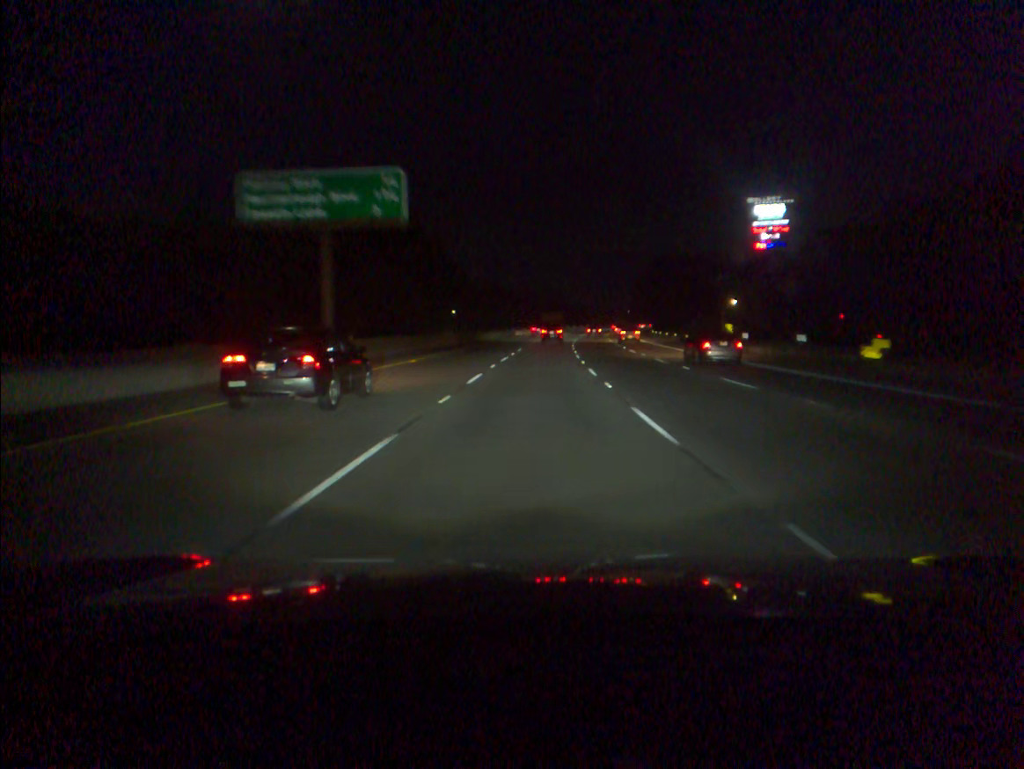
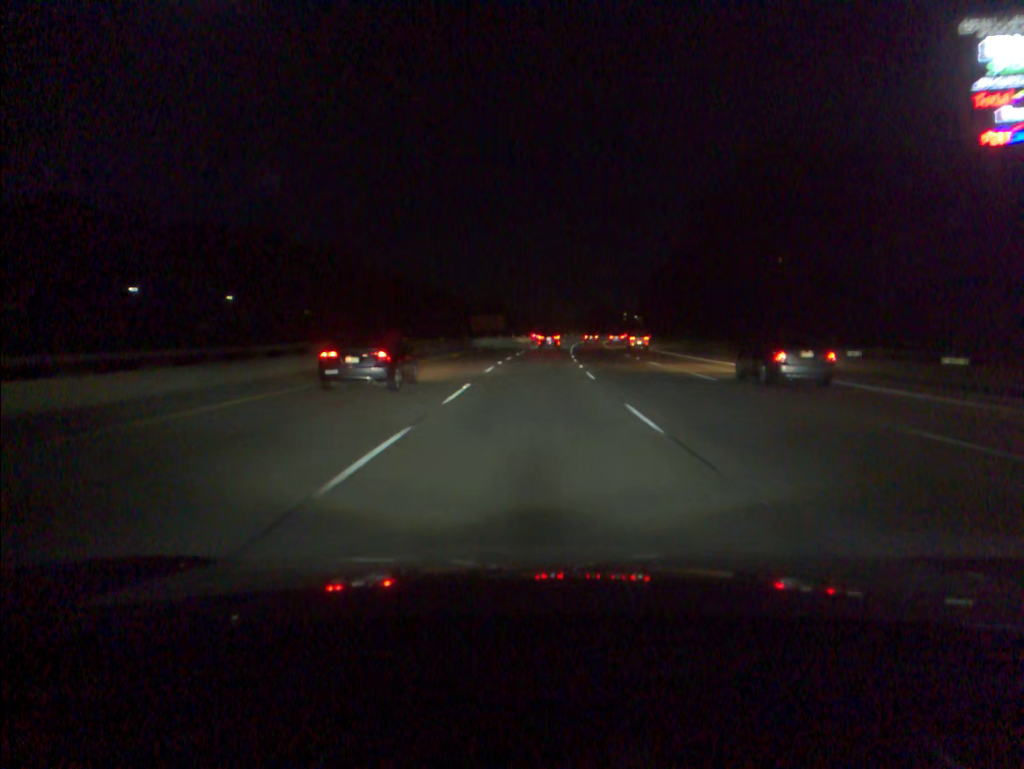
(+3.3, +87.1) m; +4°
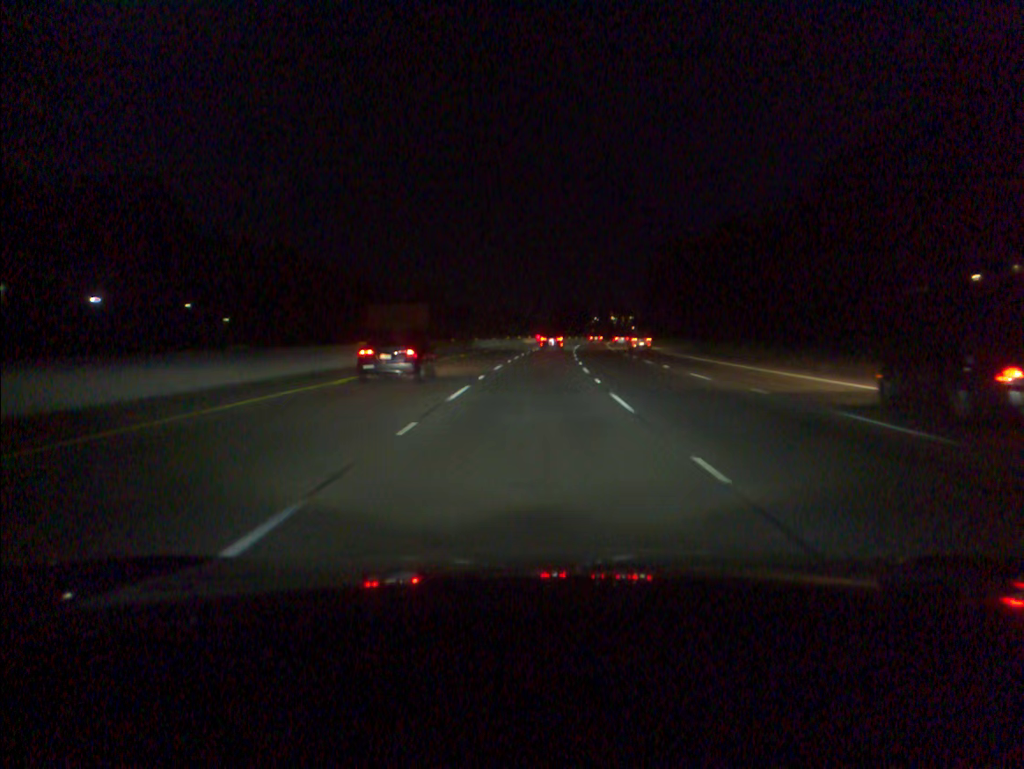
(+1.8, +69.2) m; +3°
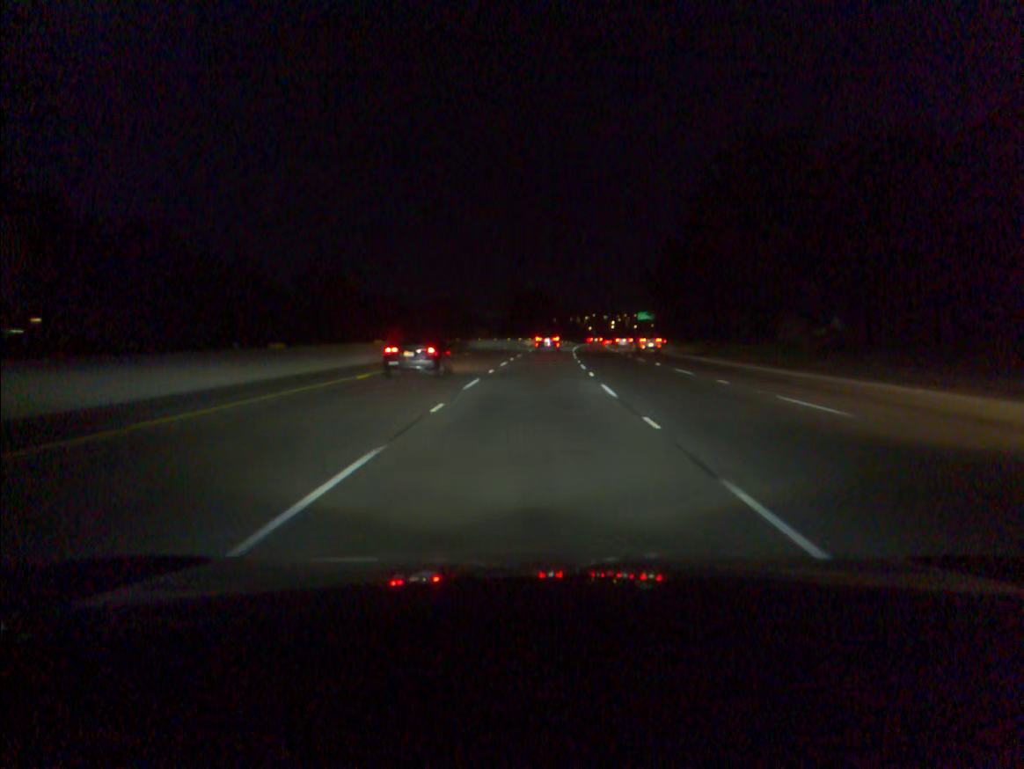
(+2.1, +69.8) m; +3°
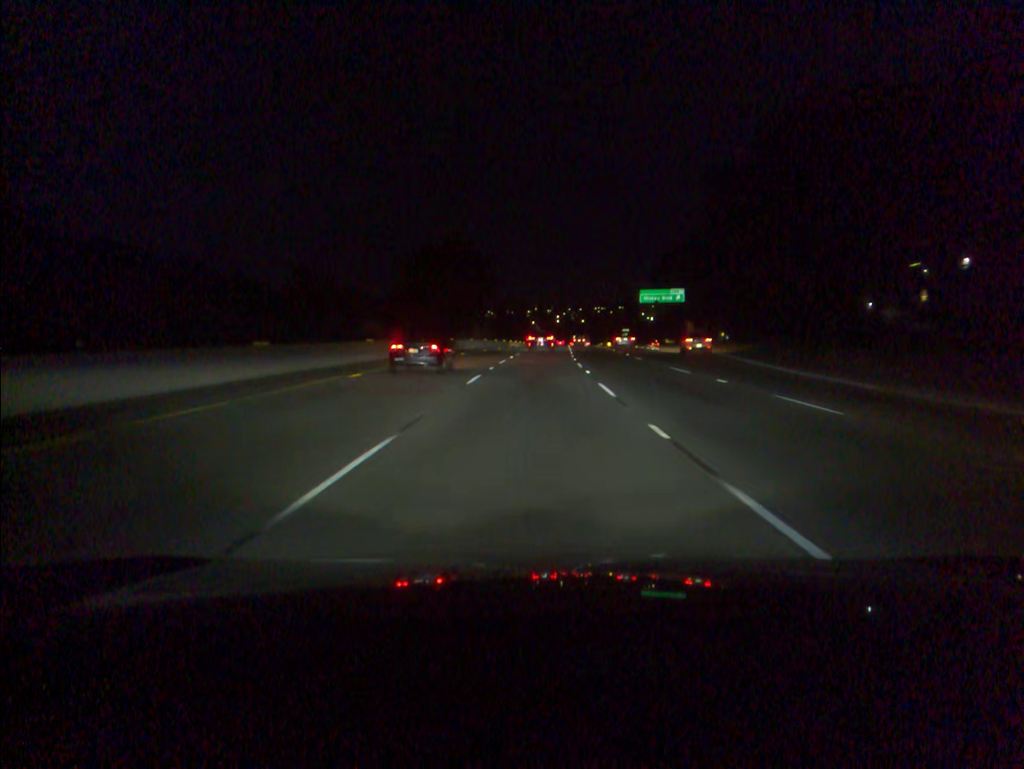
(+3.3, +87.8) m; +4°
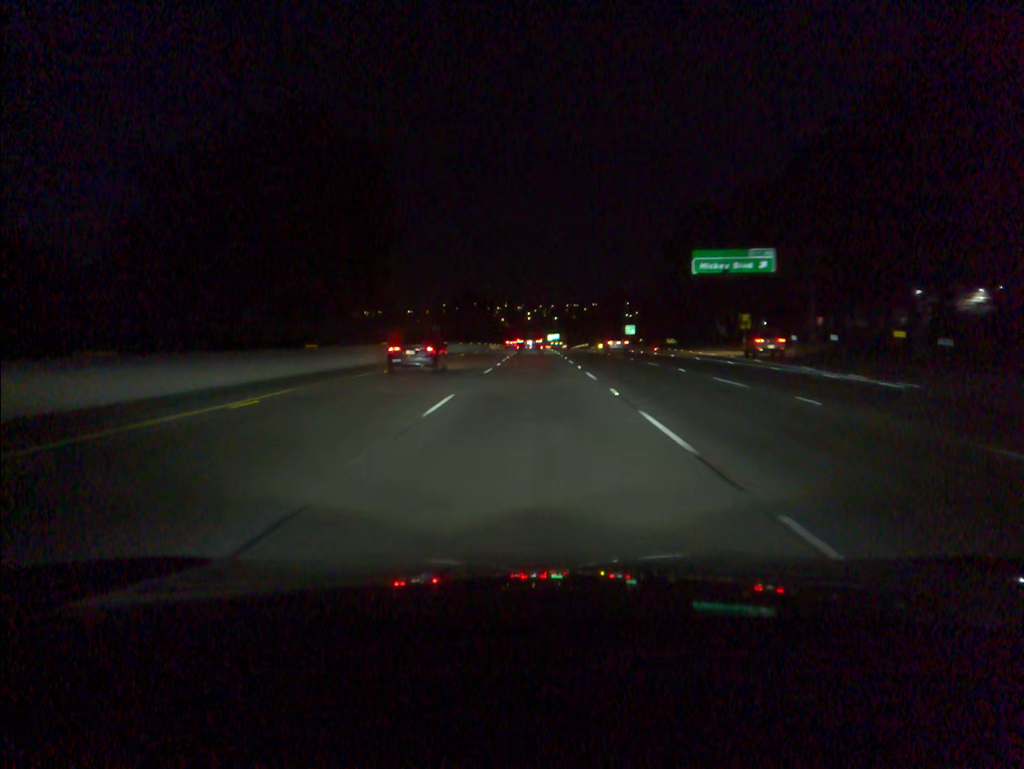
(+1.0, +52.2) m; +2°
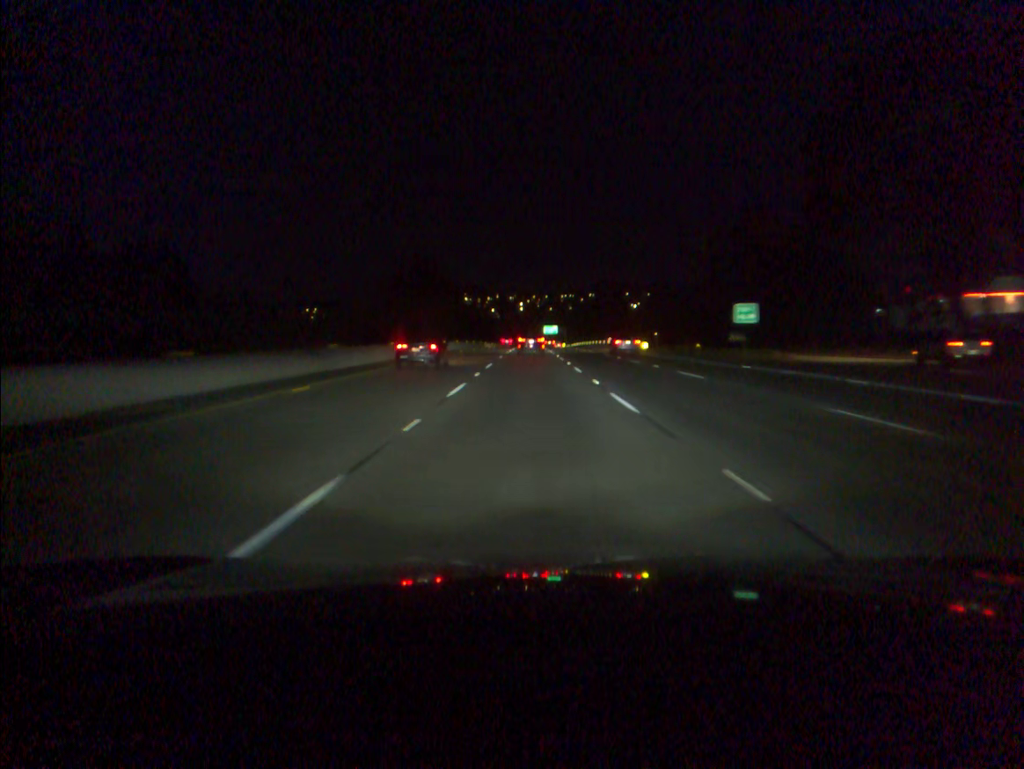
(+0.6, +68.9) m; +1°
